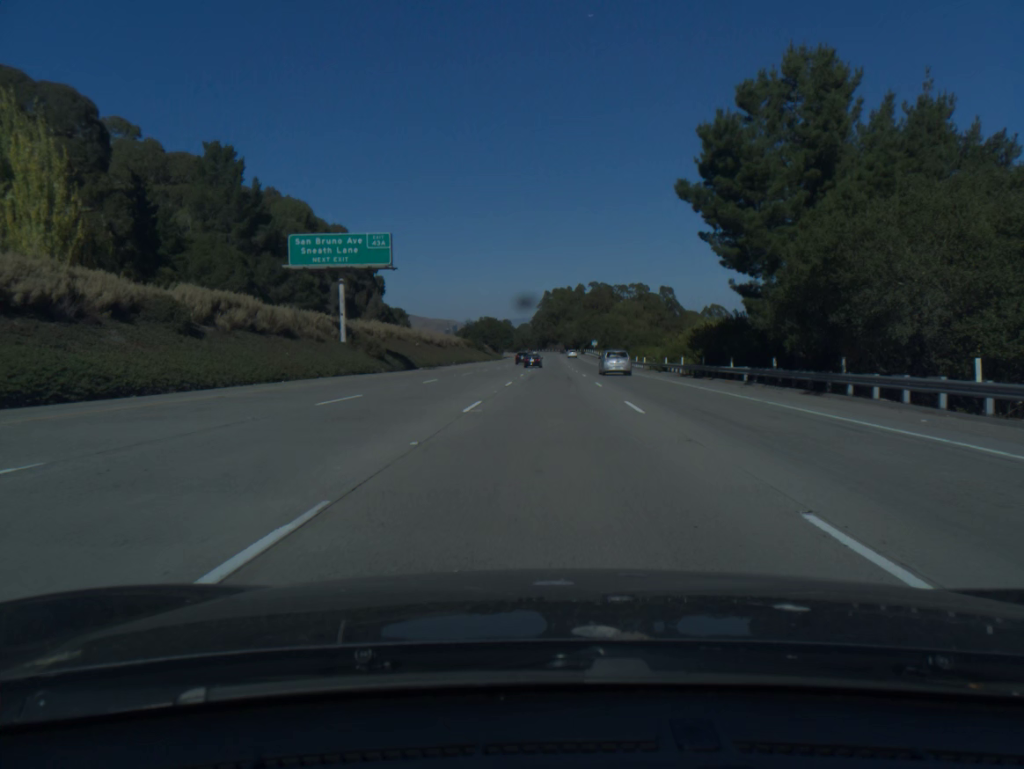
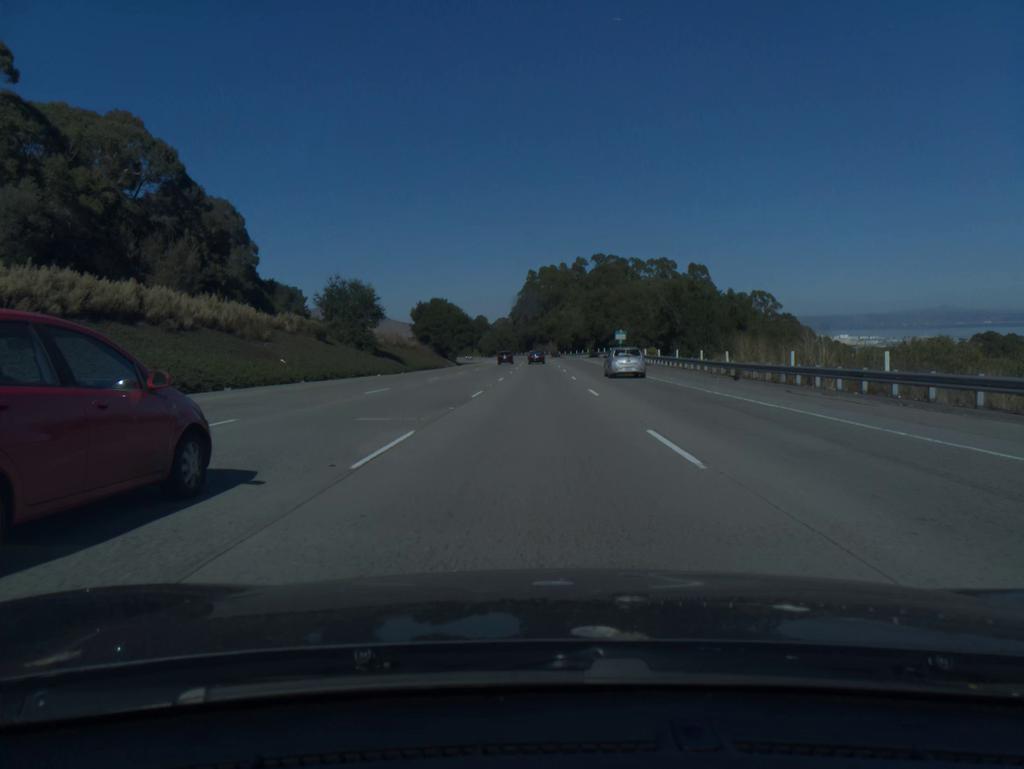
(+1.7, +95.6) m; +1°
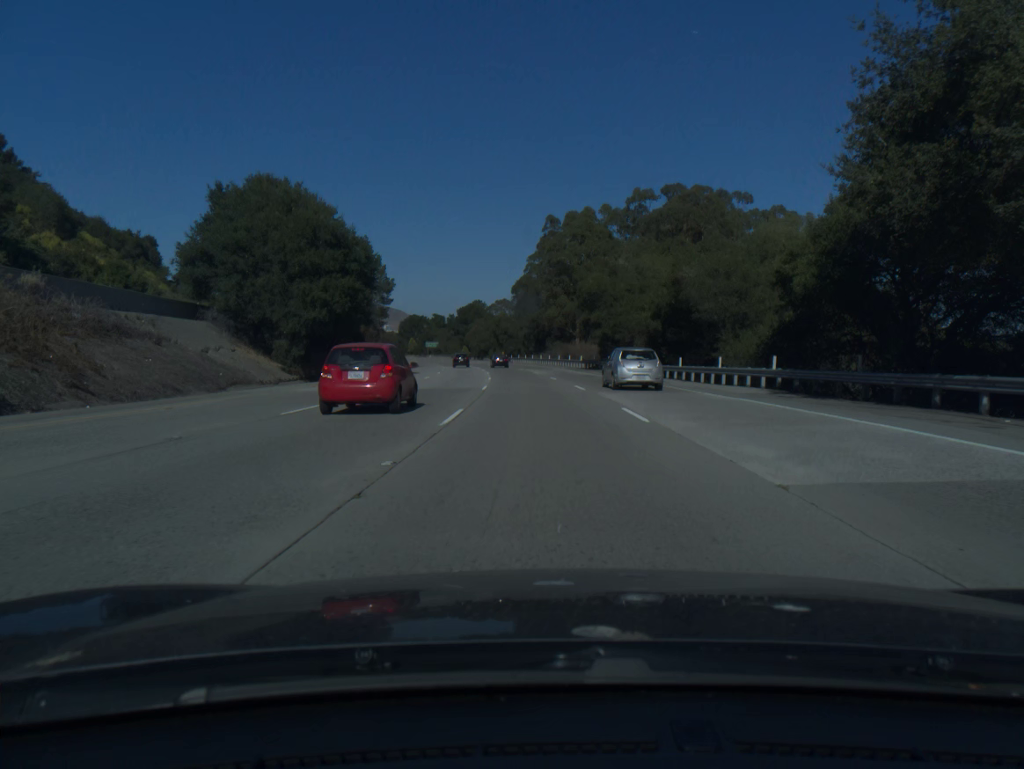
(-0.7, +96.5) m; -1°
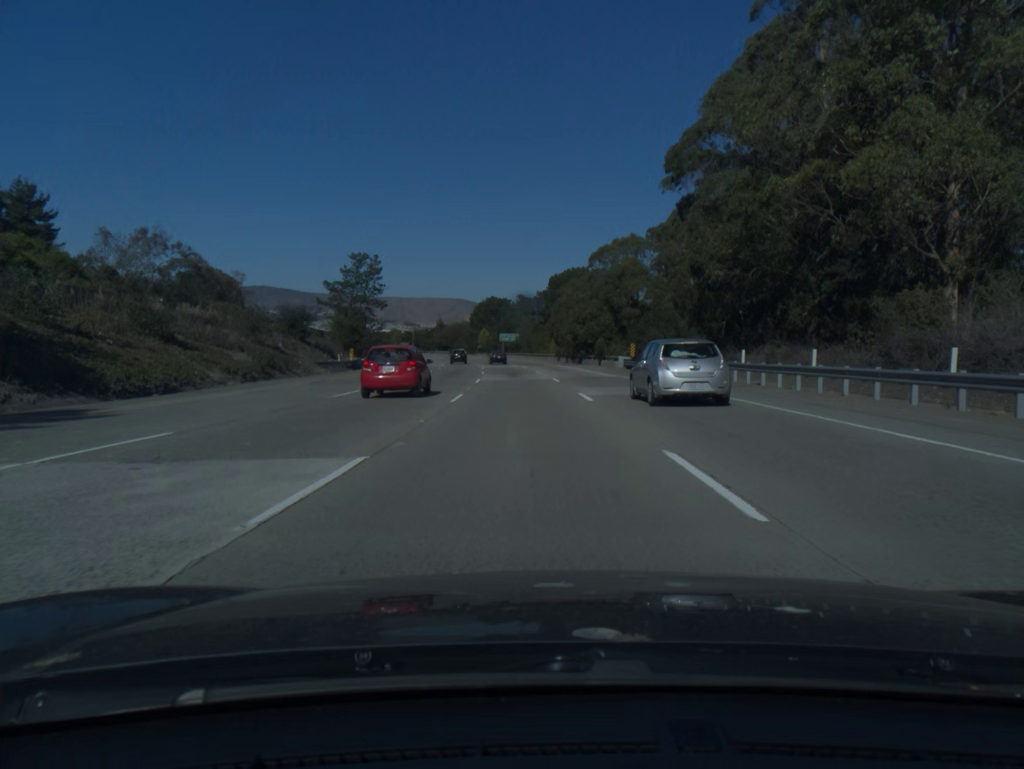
(-5.7, +96.1) m; -8°
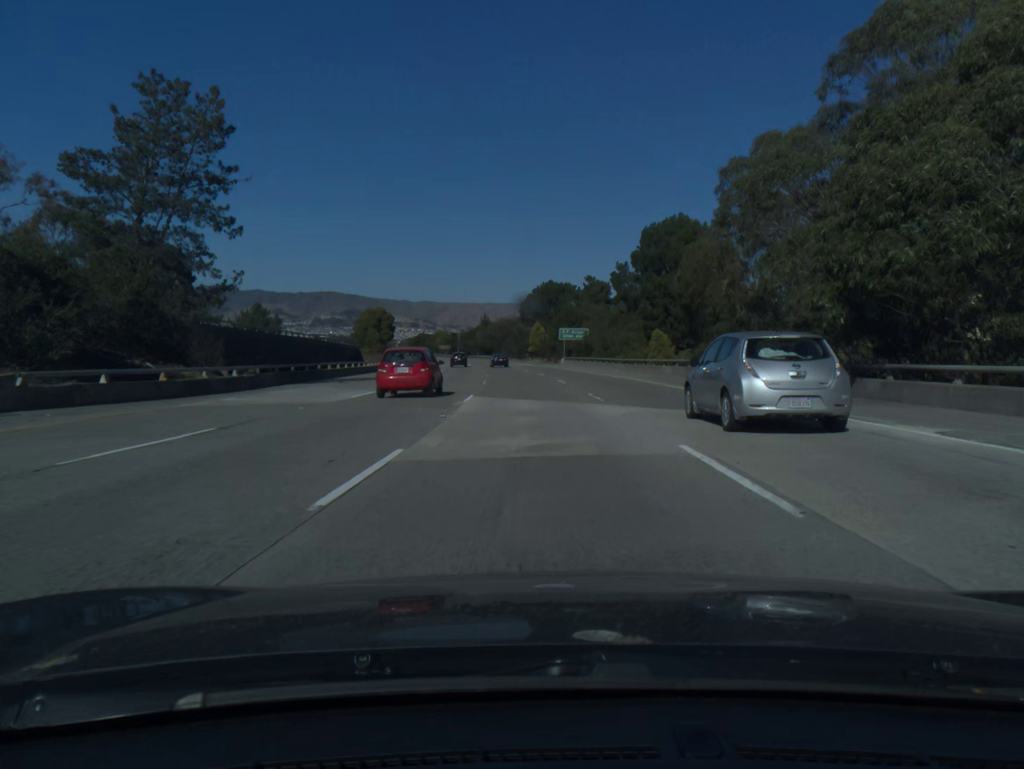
(-2.5, +57.8) m; -5°
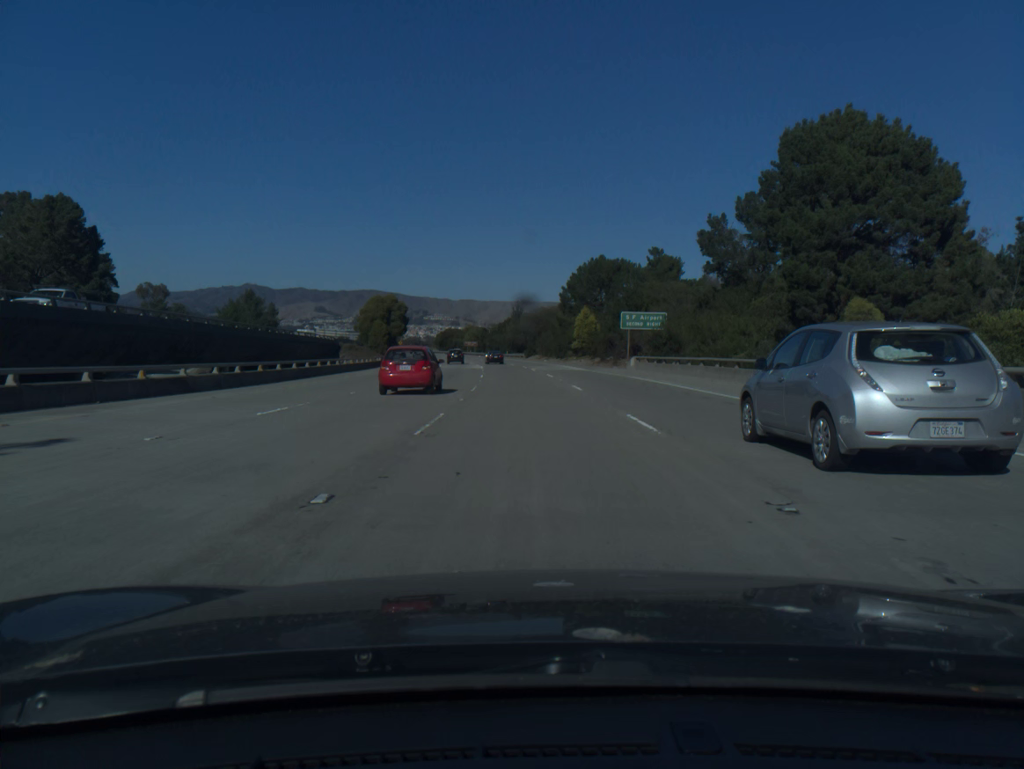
(-0.9, +38.6) m; -3°
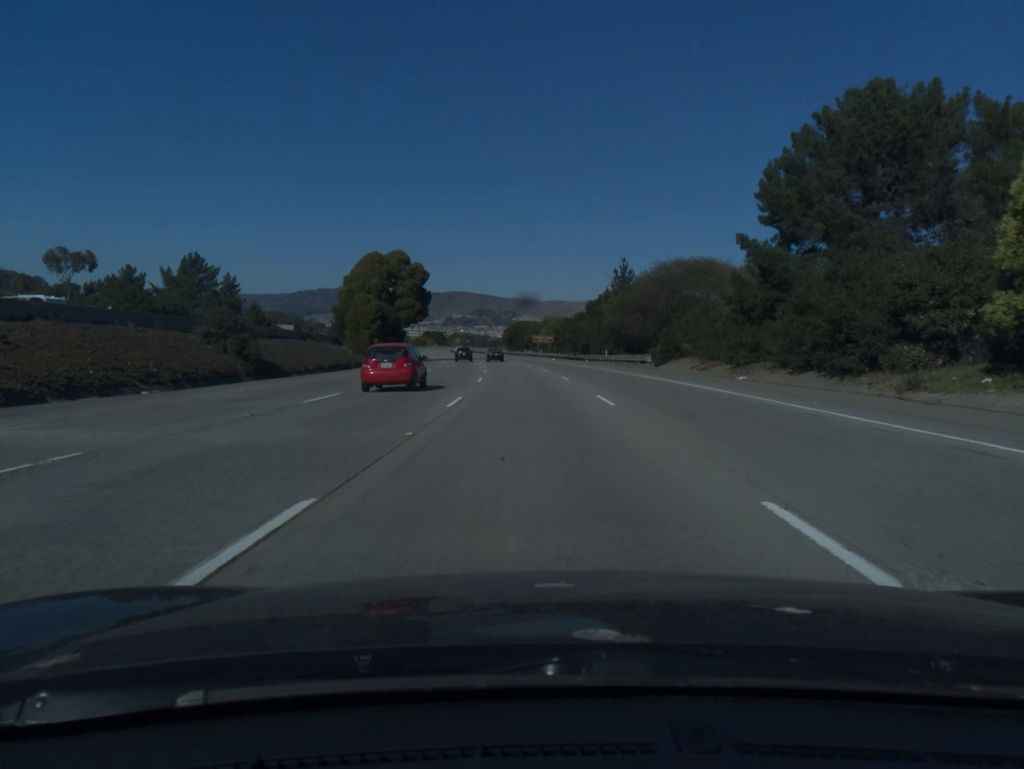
(-4.1, +77.1) m; -6°
